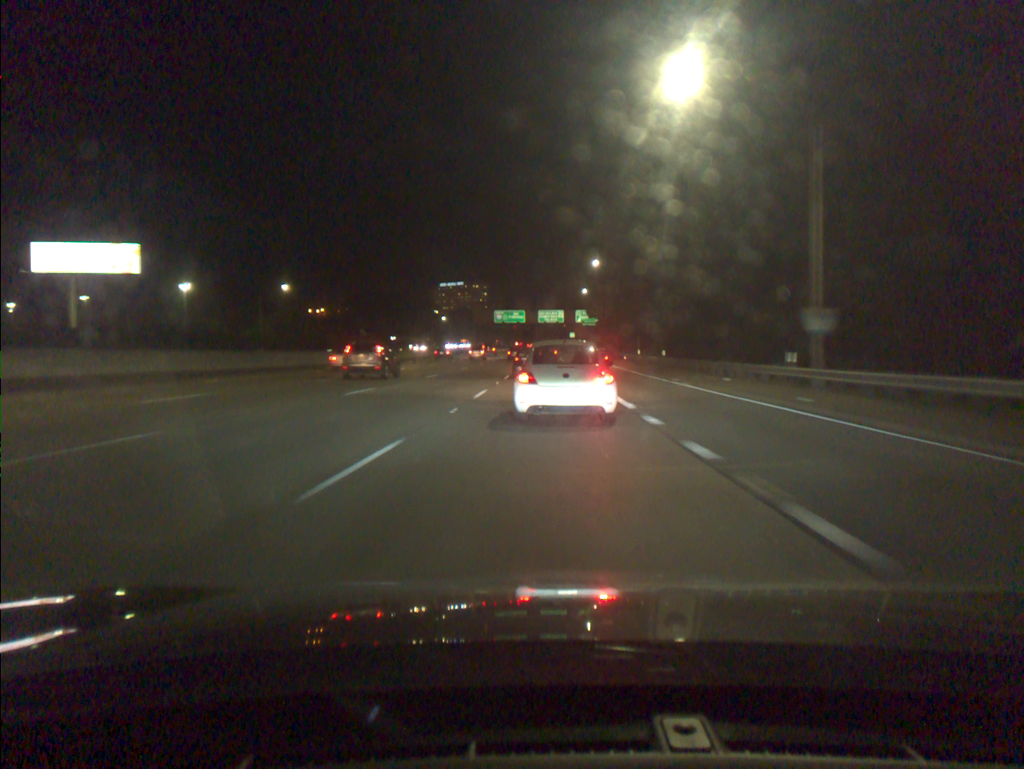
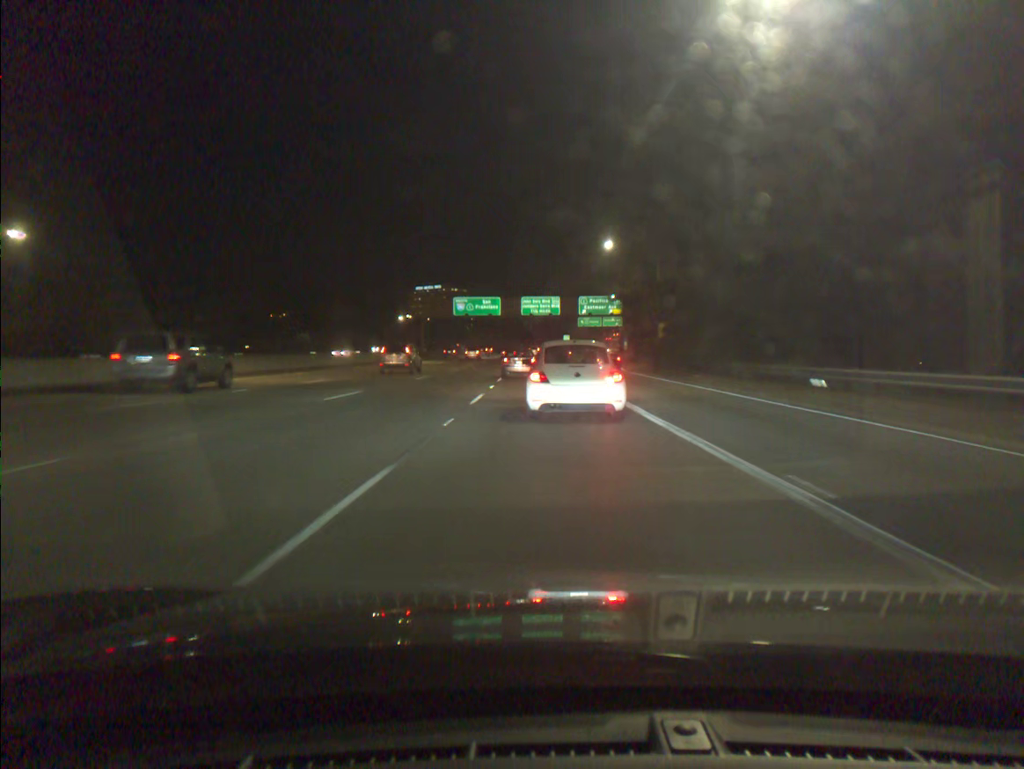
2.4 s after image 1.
(+0.5, +60.7) m; +1°
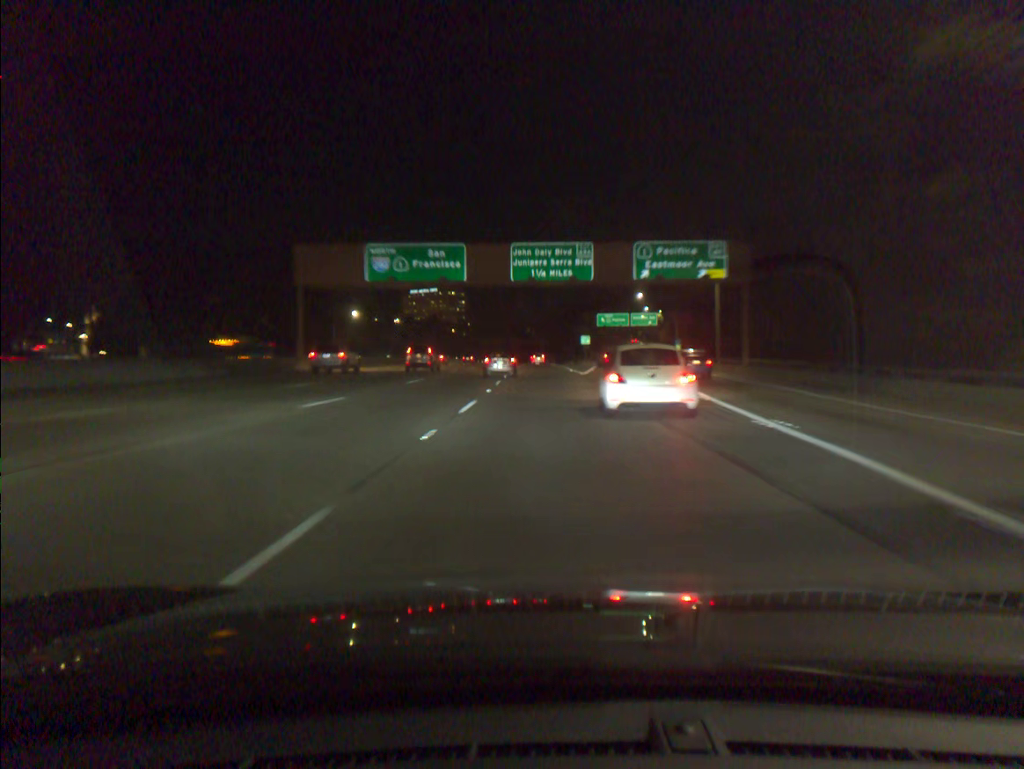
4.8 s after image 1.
(0.0, +60.7) m; 0°
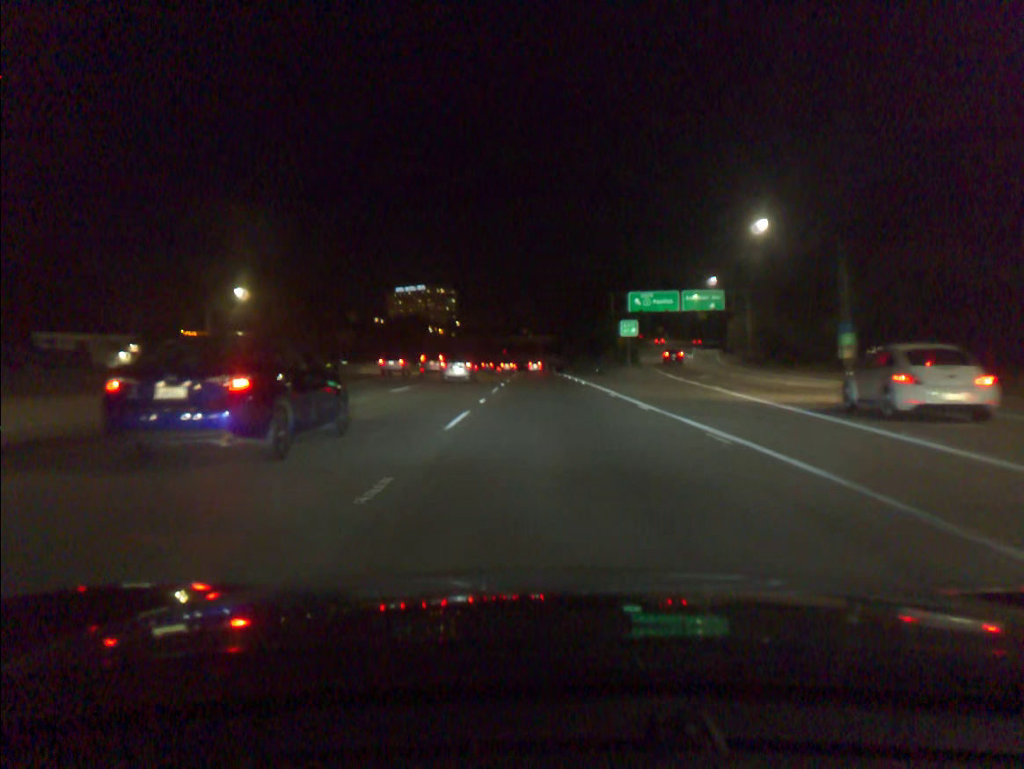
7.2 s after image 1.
(0.0, +62.4) m; 0°
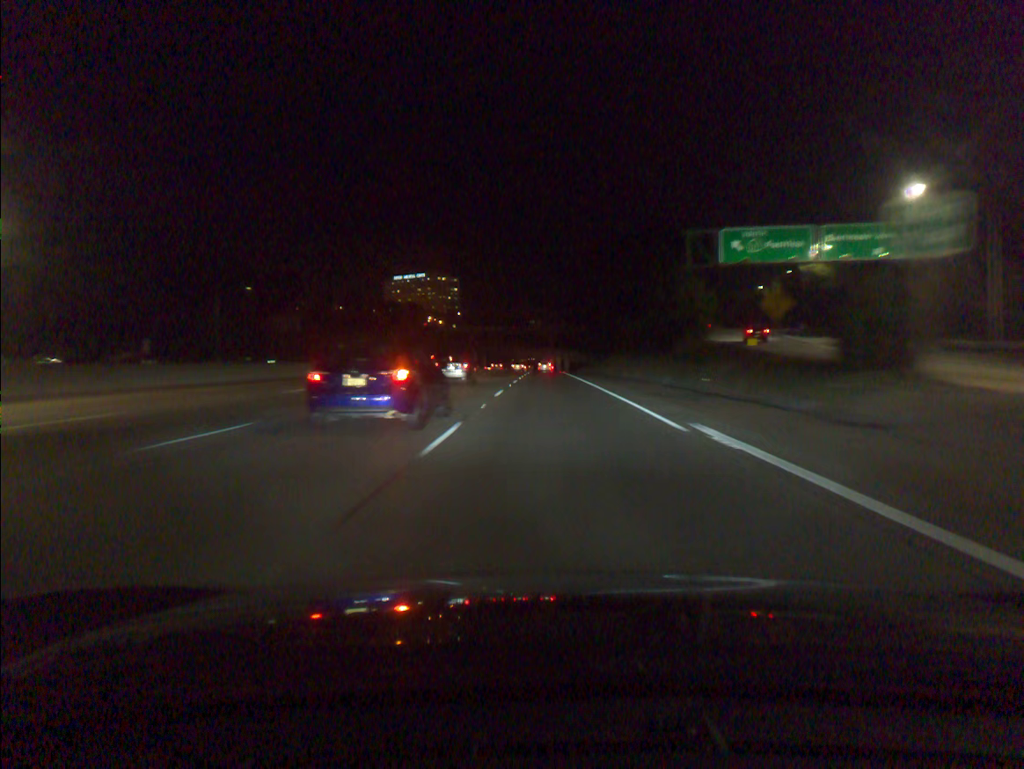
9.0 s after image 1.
(-0.1, +49.5) m; -1°
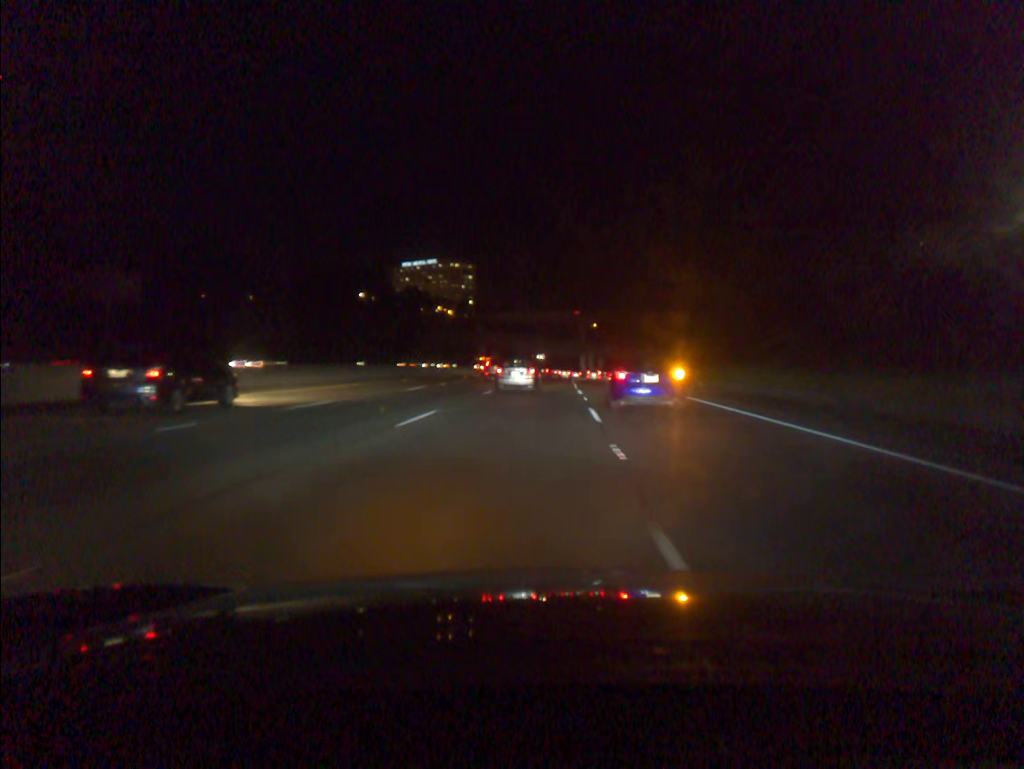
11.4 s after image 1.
(-1.4, +67.0) m; -2°
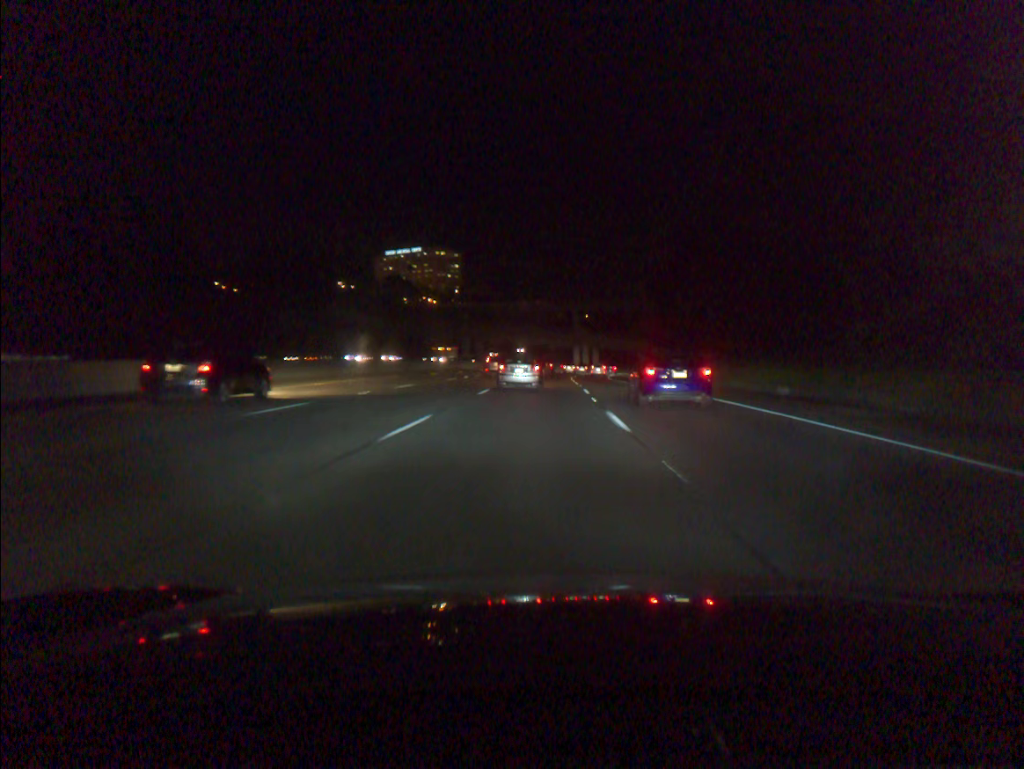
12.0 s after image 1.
(+0.1, +17.3) m; +1°
